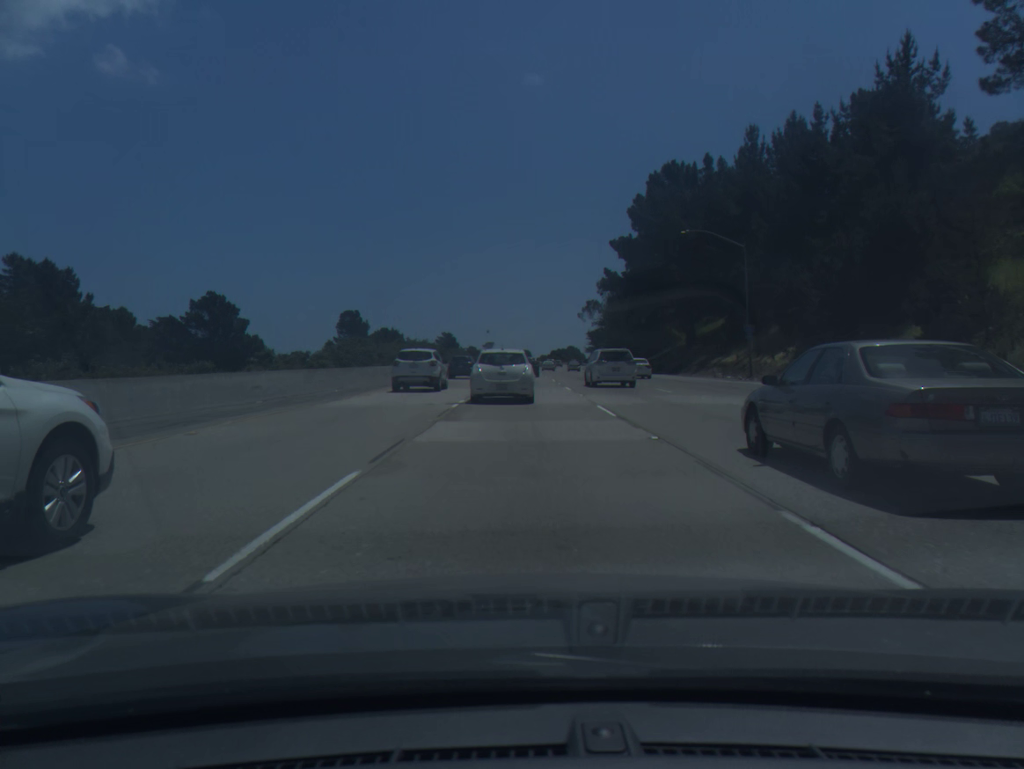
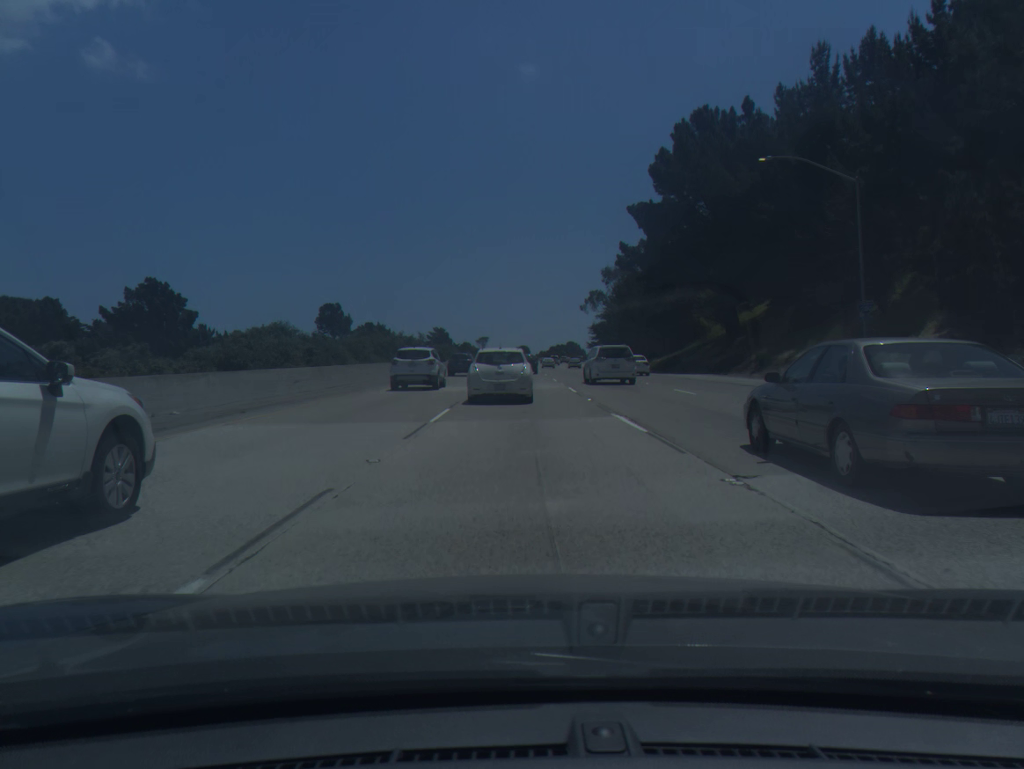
(0.0, +18.9) m; 0°
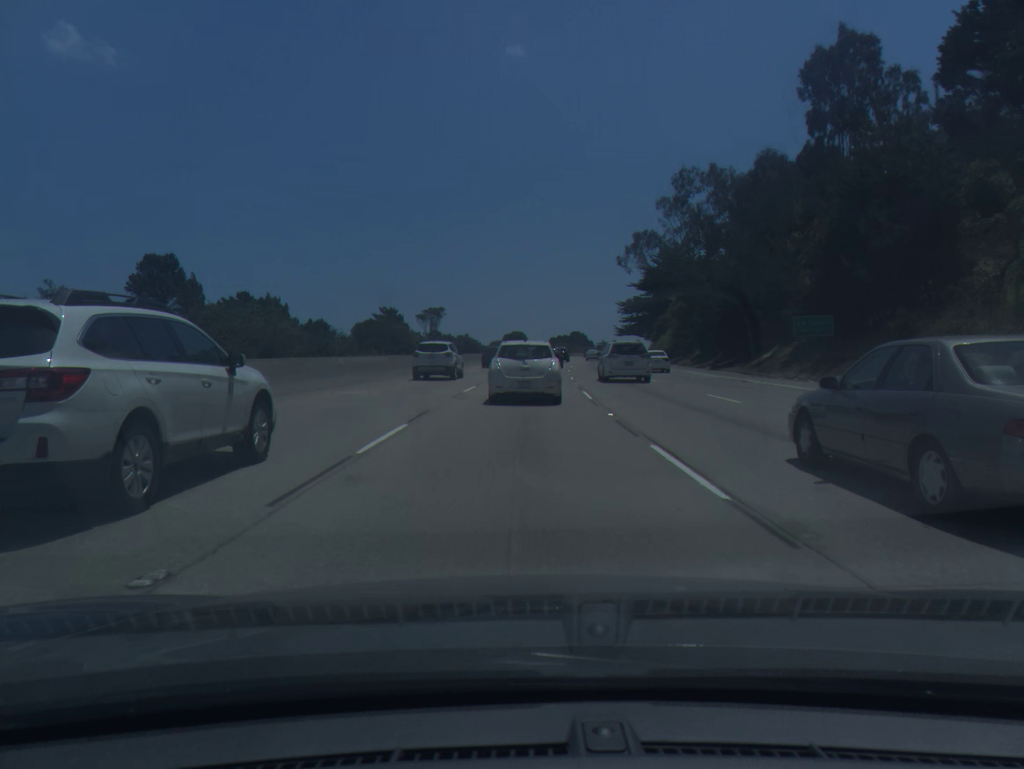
(+0.2, +93.2) m; 0°
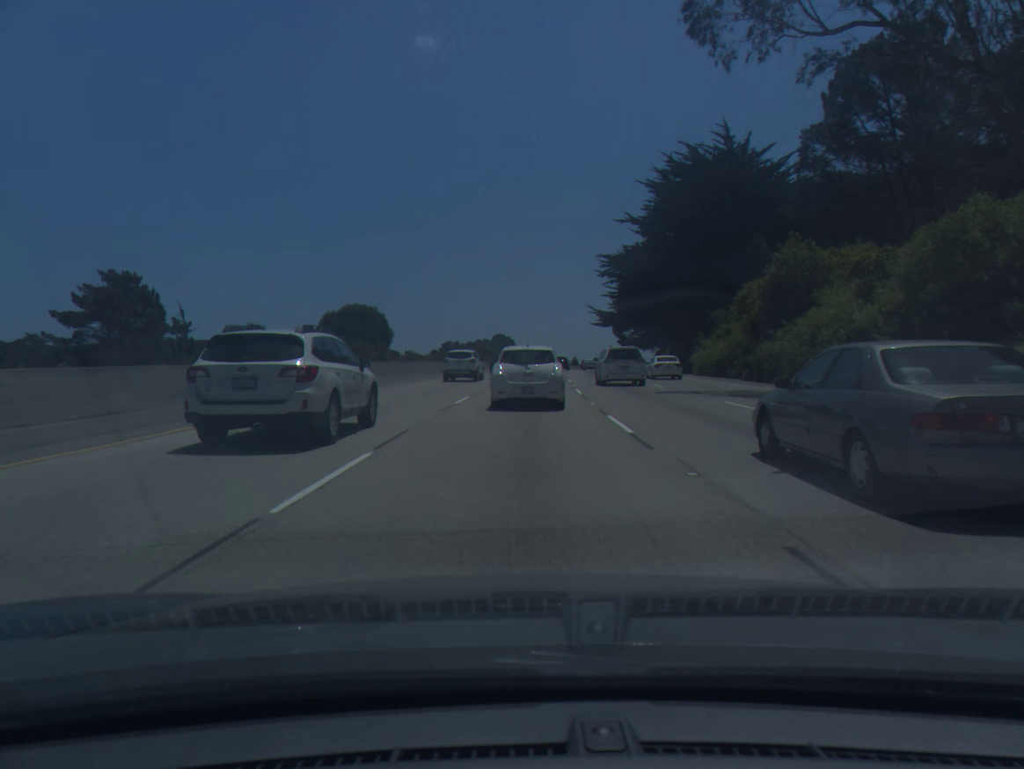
(+4.5, +90.3) m; +6°
